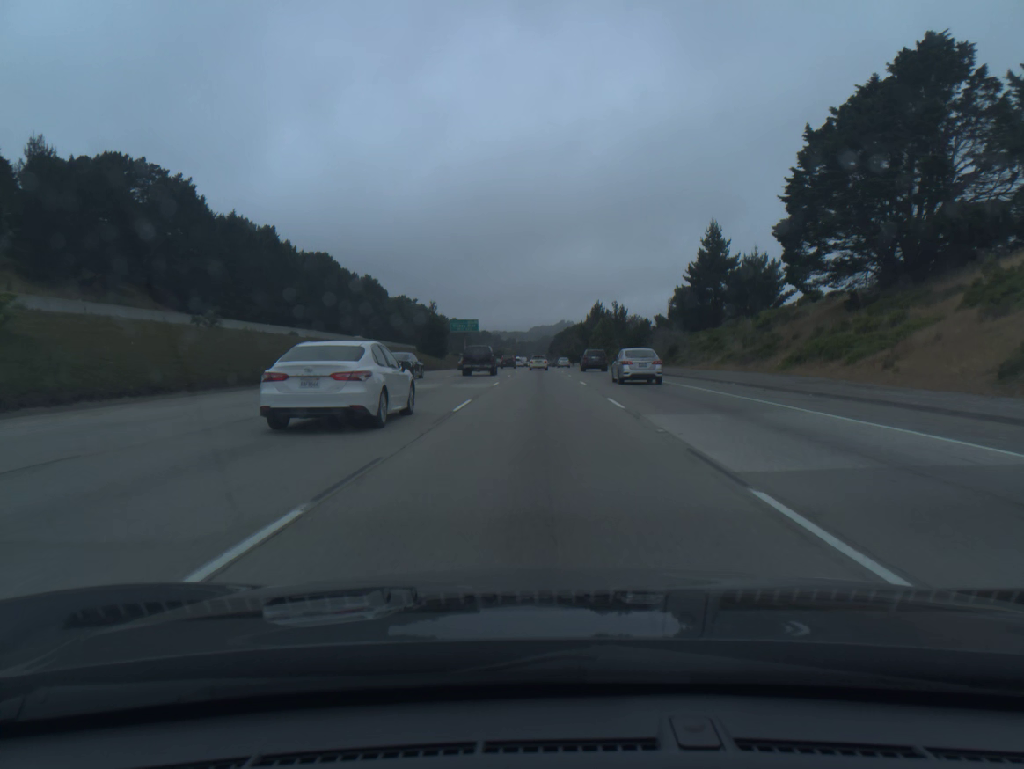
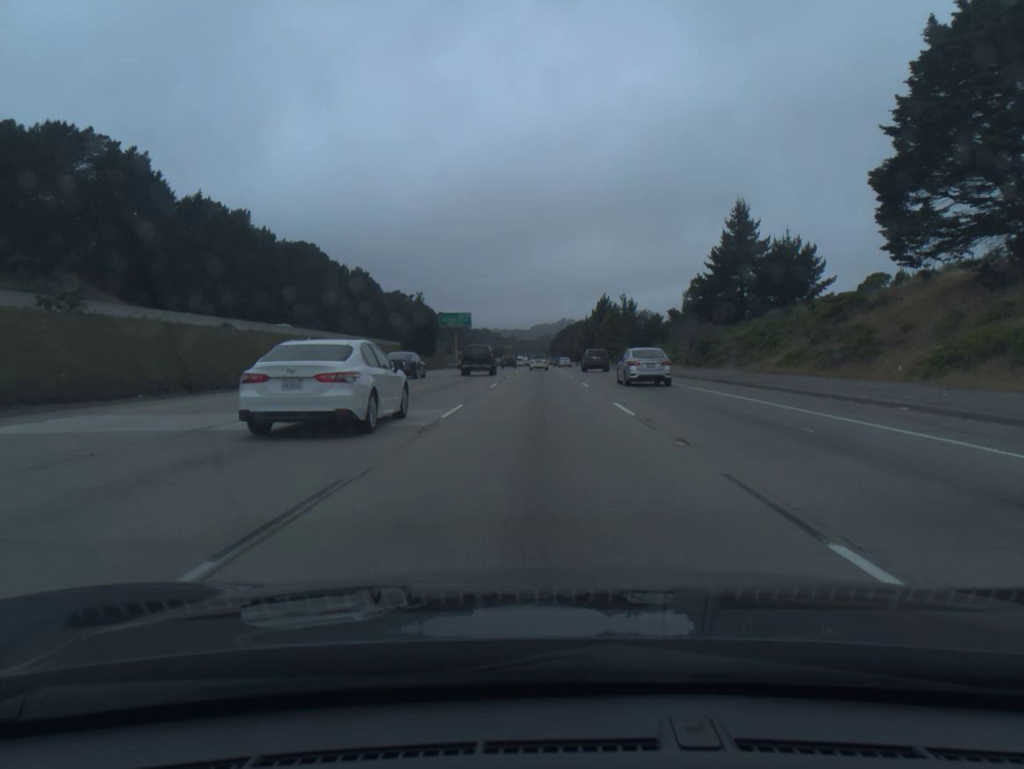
(0.0, +16.5) m; 0°
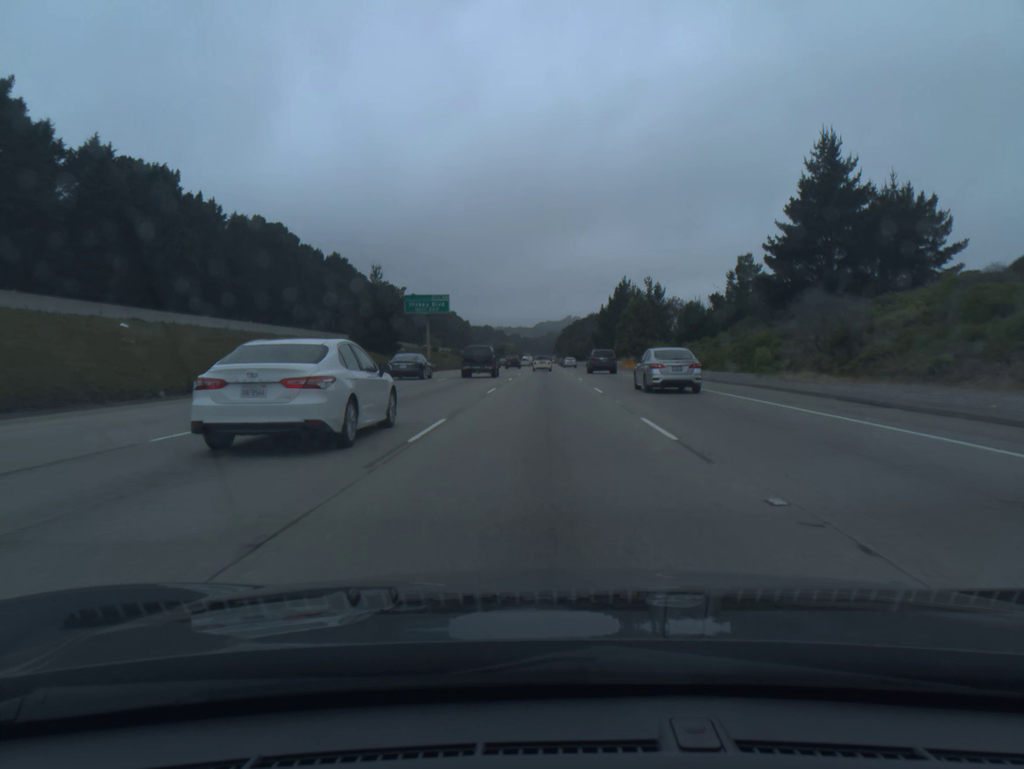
(-0.1, +33.3) m; 0°
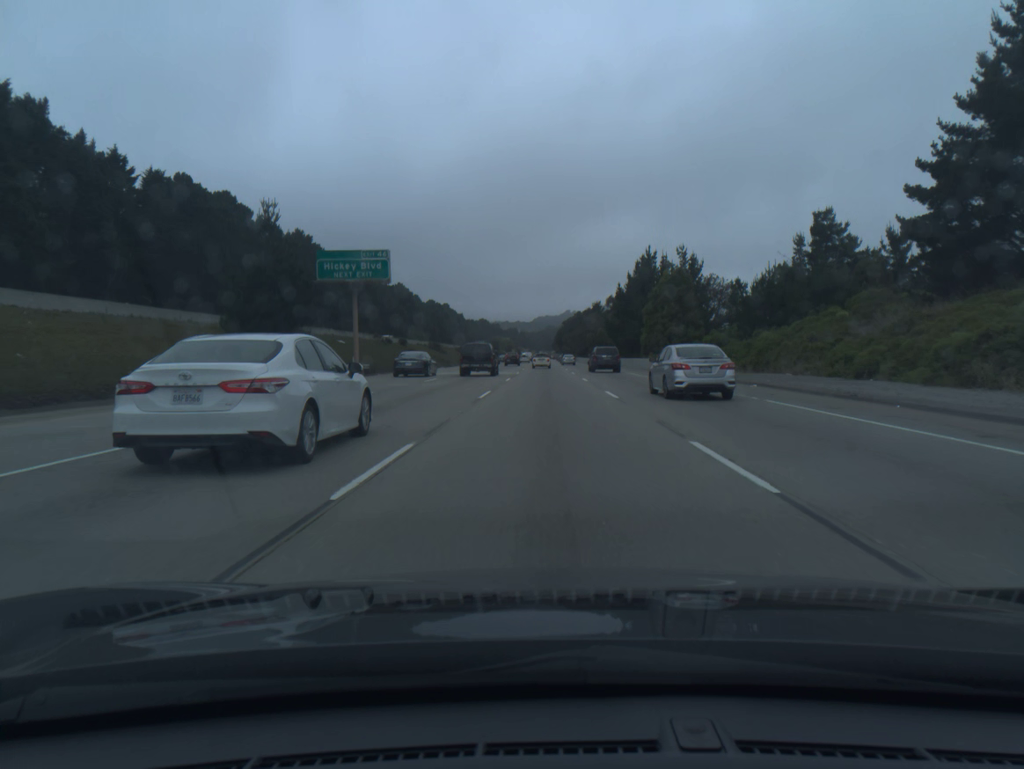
(0.0, +33.5) m; 0°
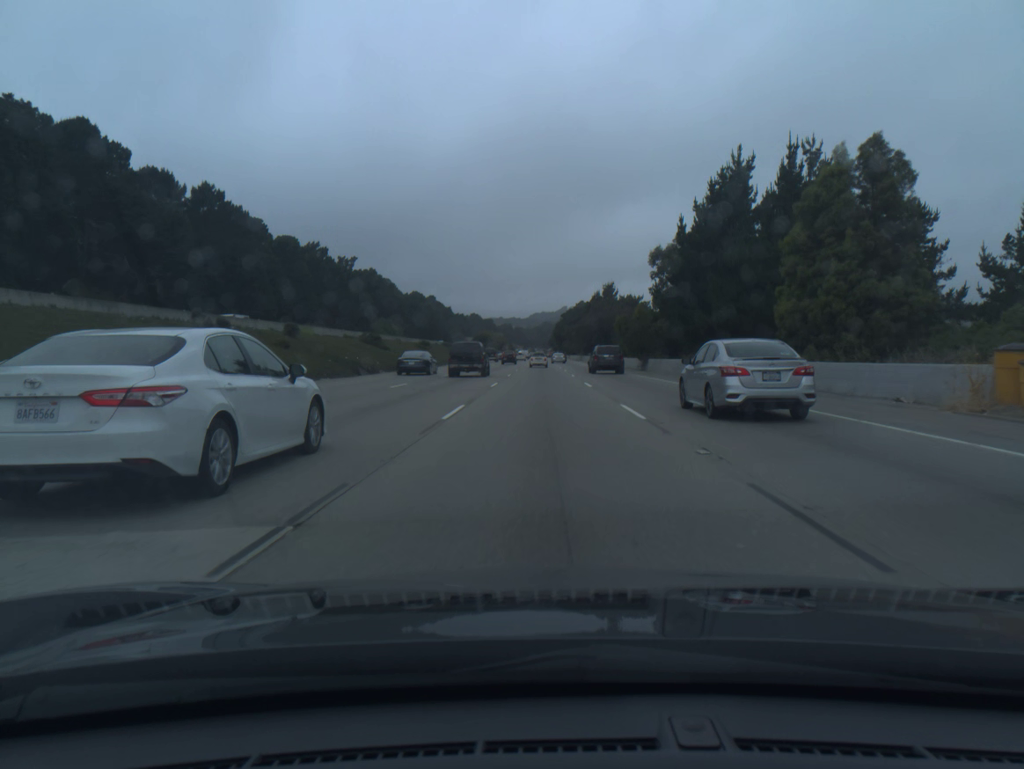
(+0.2, +50.8) m; 0°
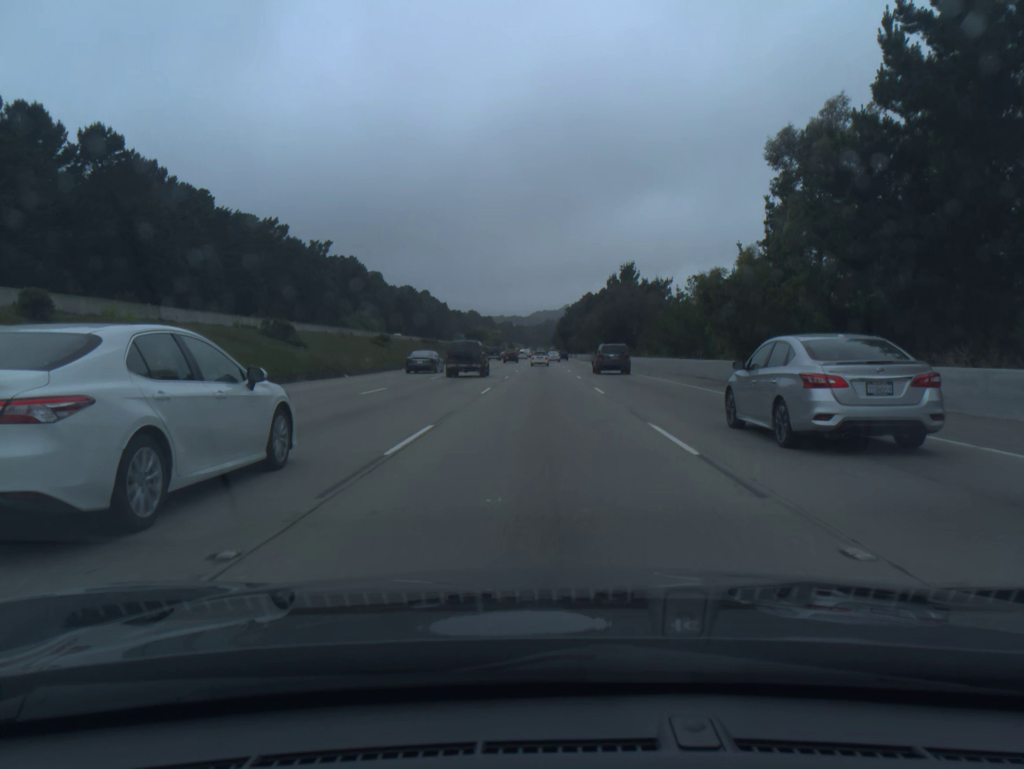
(0.0, +34.3) m; 0°
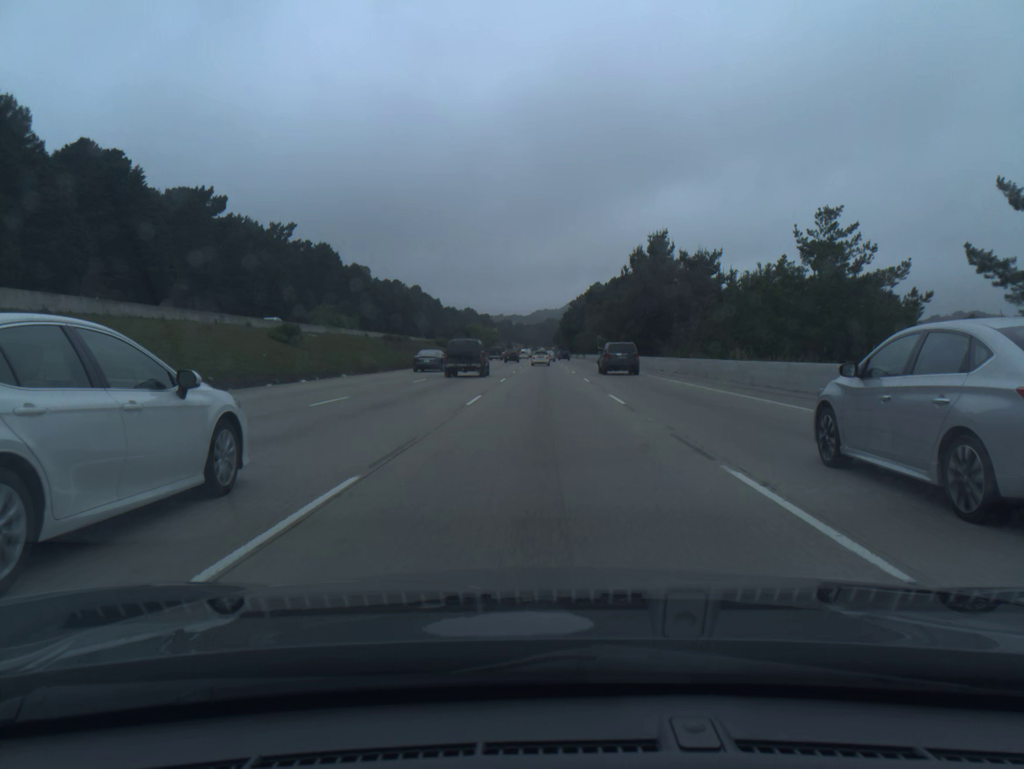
(0.0, +34.7) m; 0°
